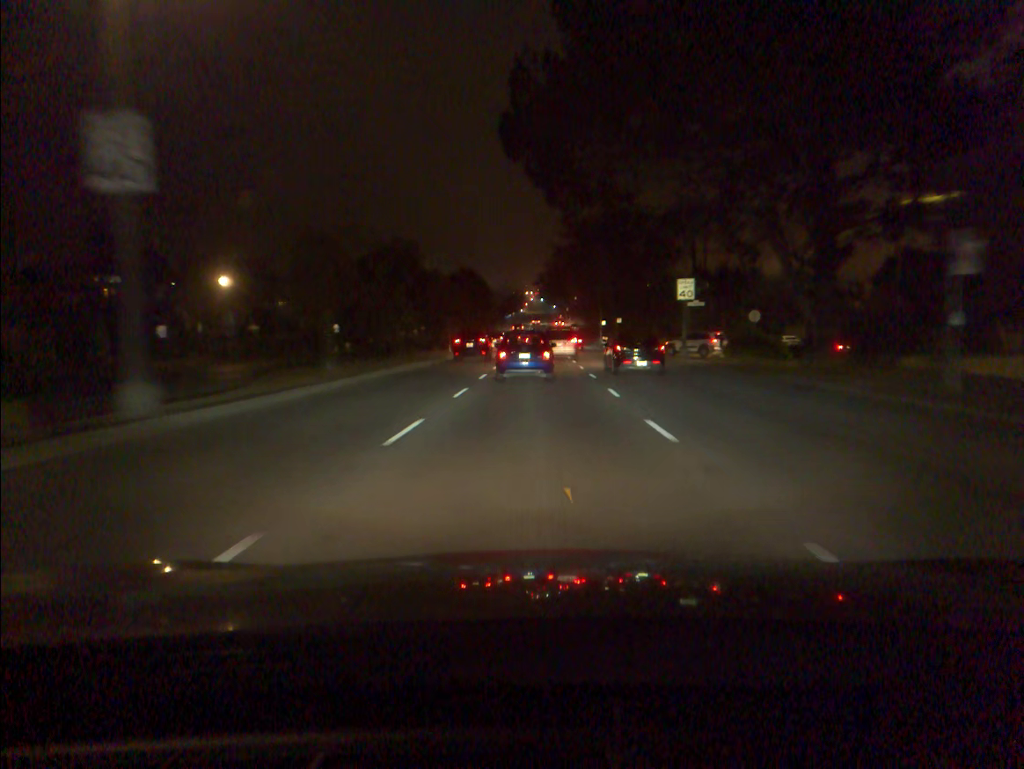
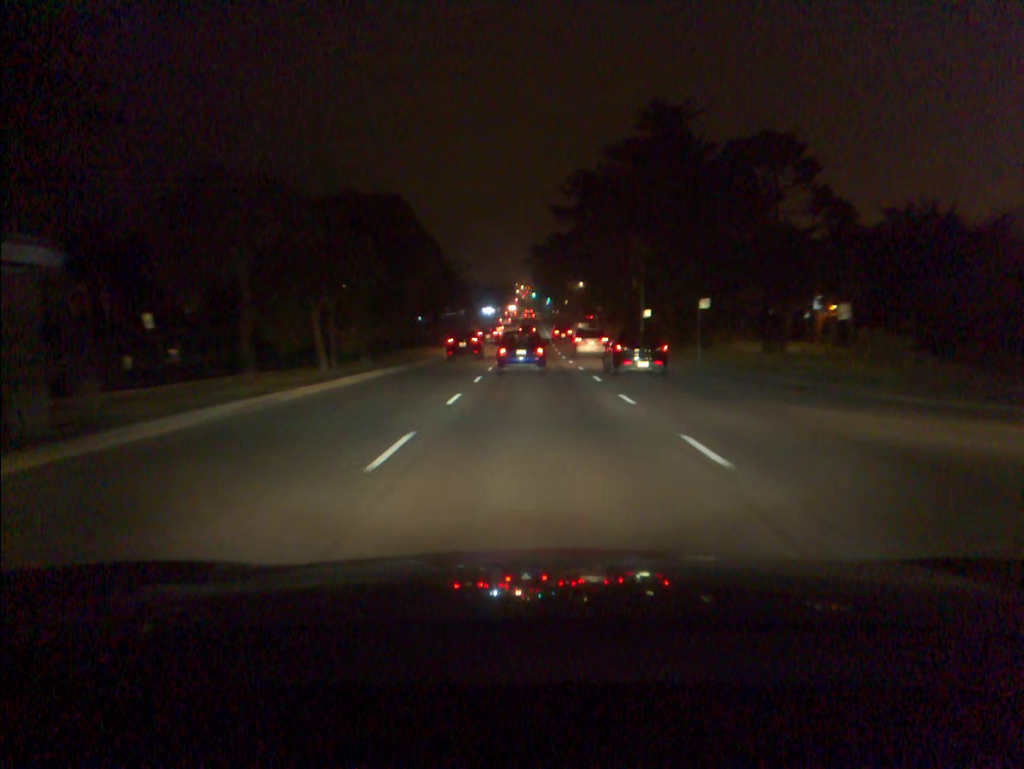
(+0.4, +46.0) m; +1°
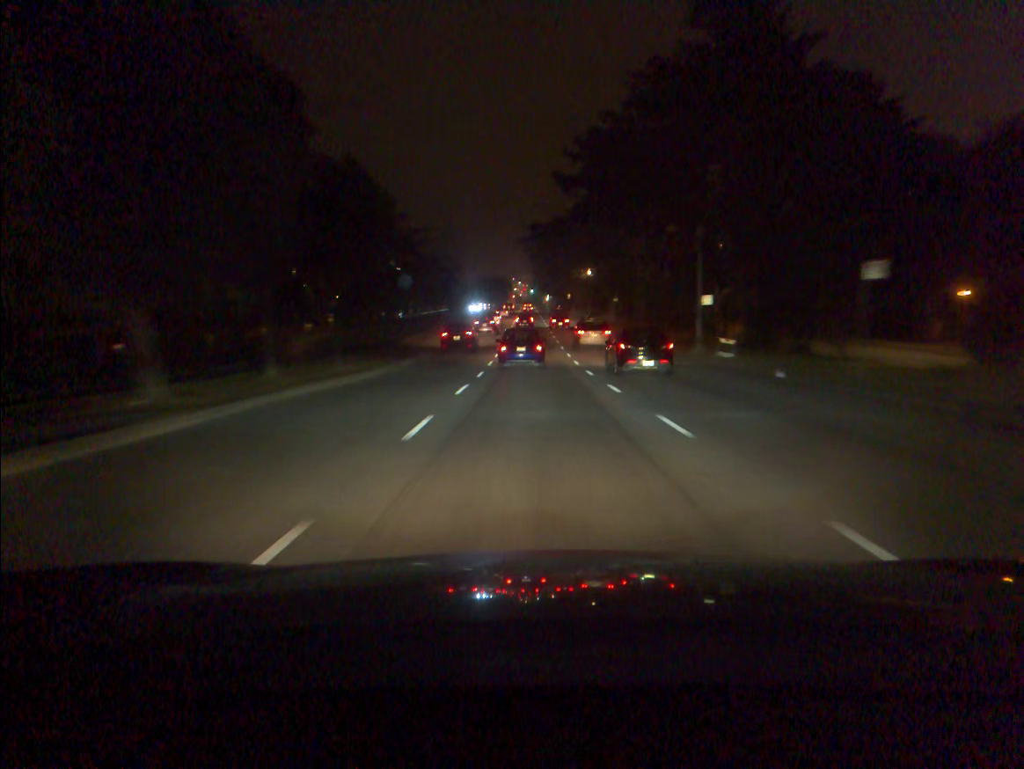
(0.0, +20.1) m; 0°
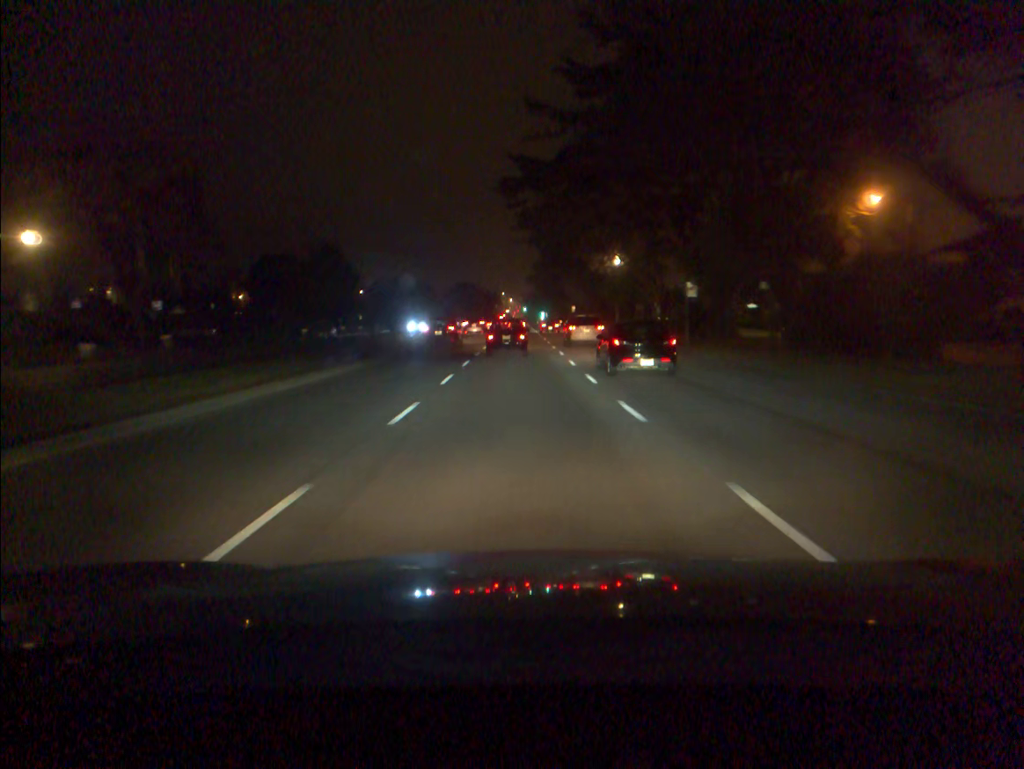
(+0.1, +41.4) m; 0°
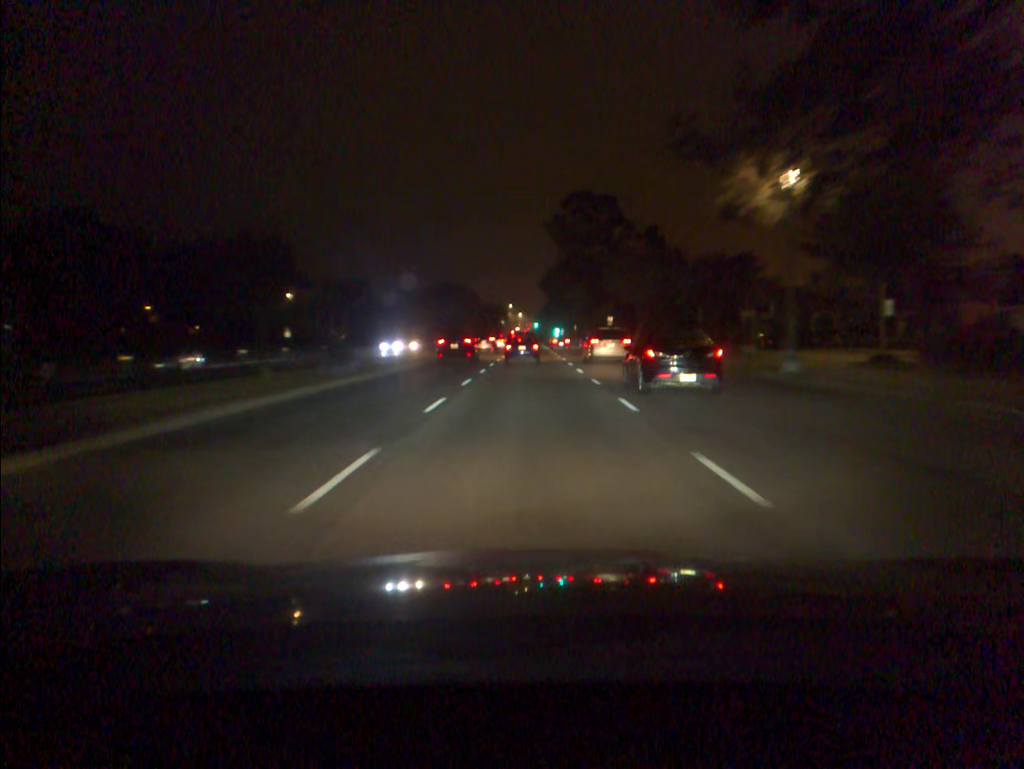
(-0.3, +41.5) m; -1°
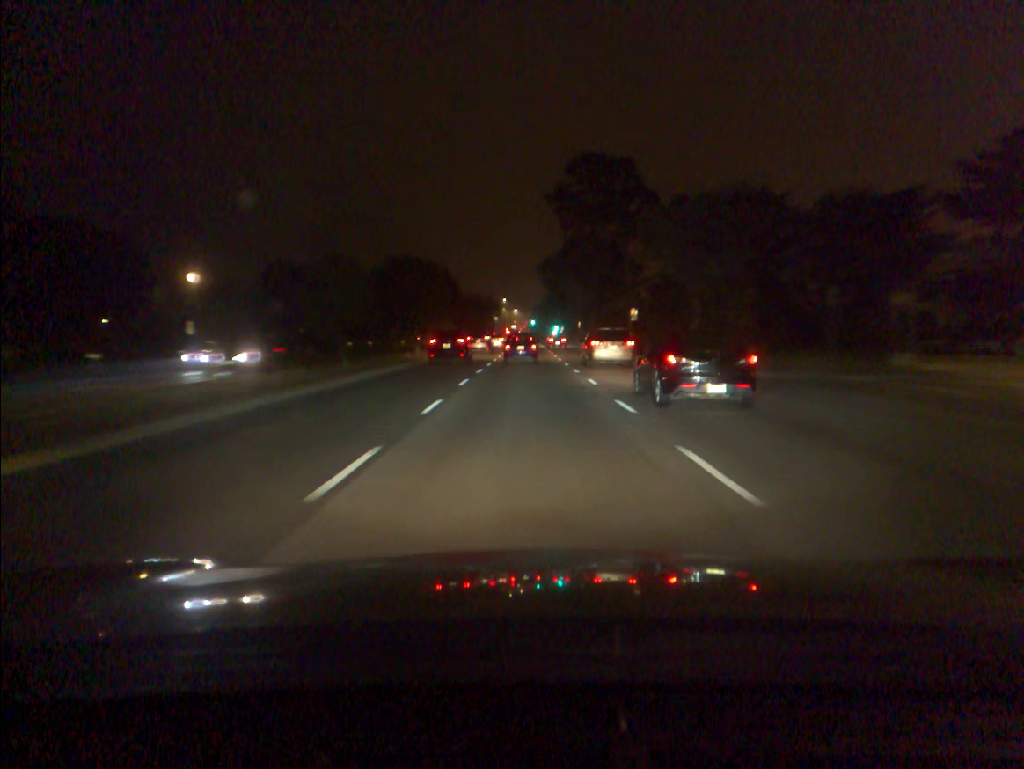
(+0.1, +21.7) m; 0°
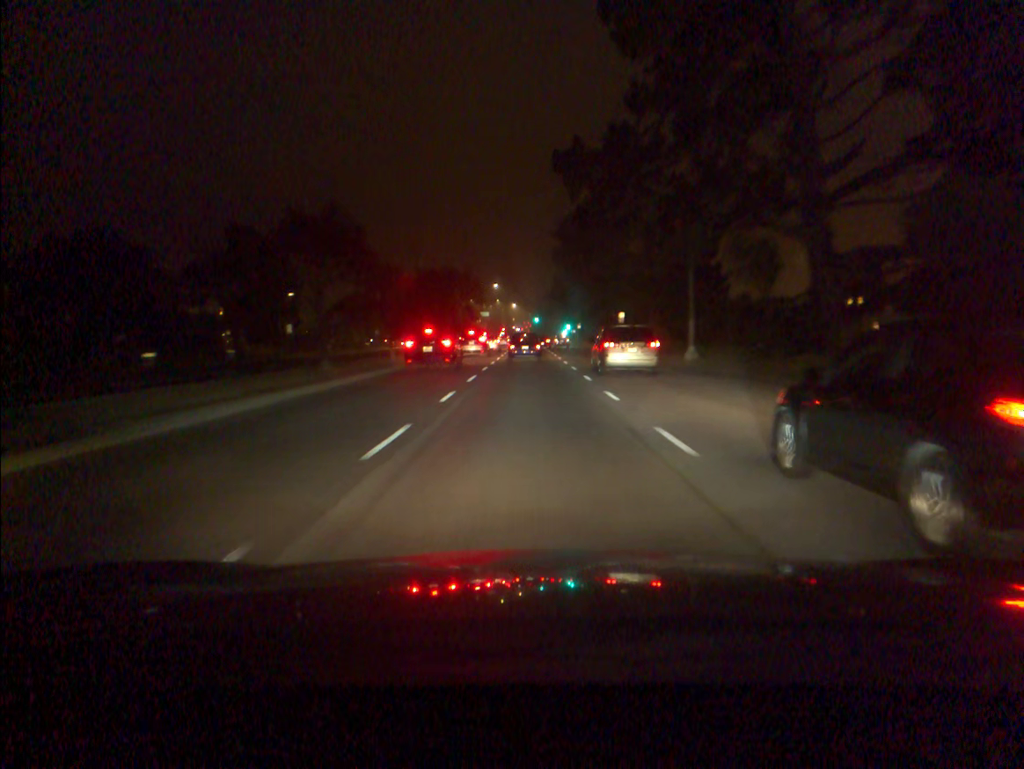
(-0.1, +55.8) m; 0°
